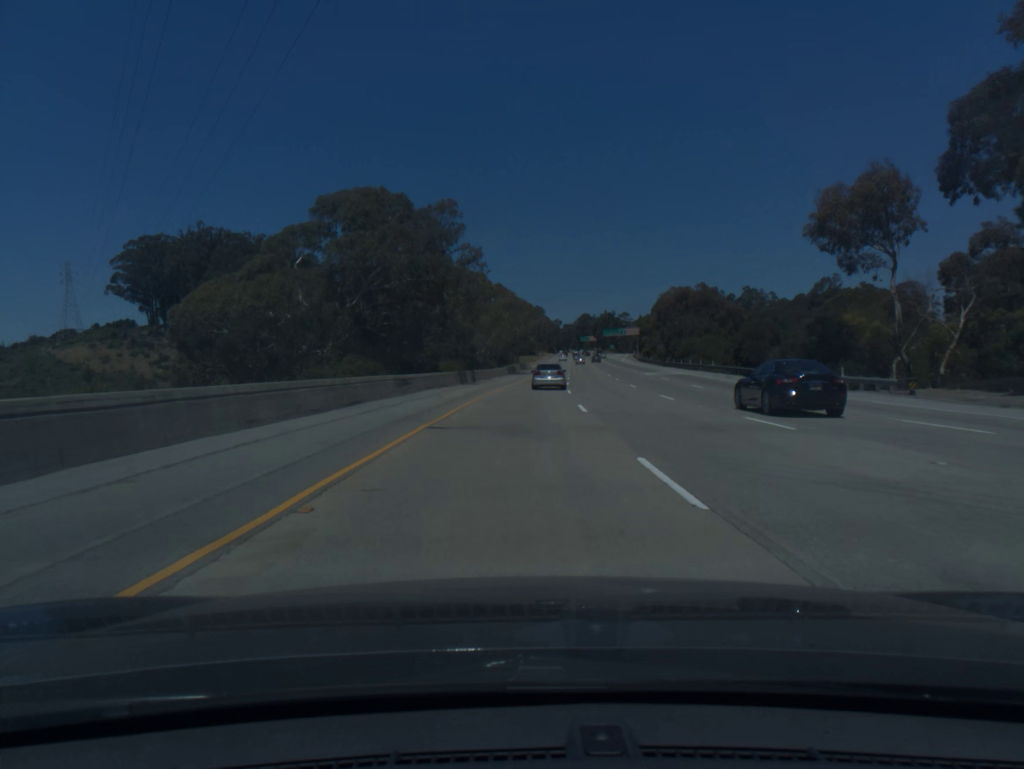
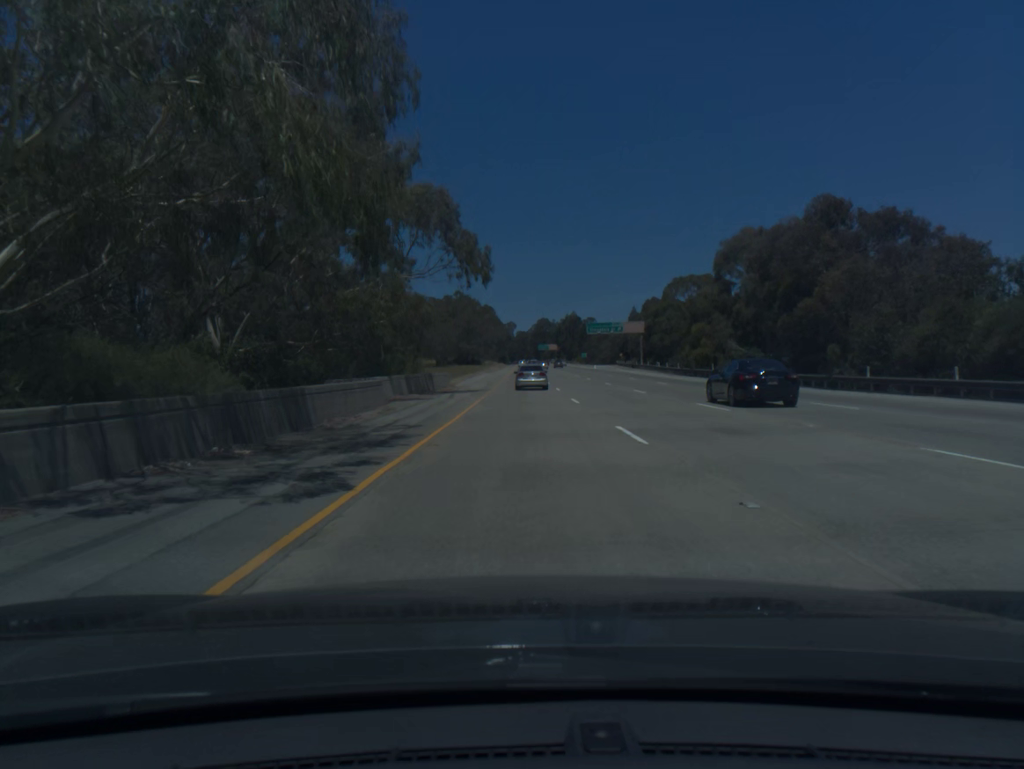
(+3.5, +82.0) m; +4°
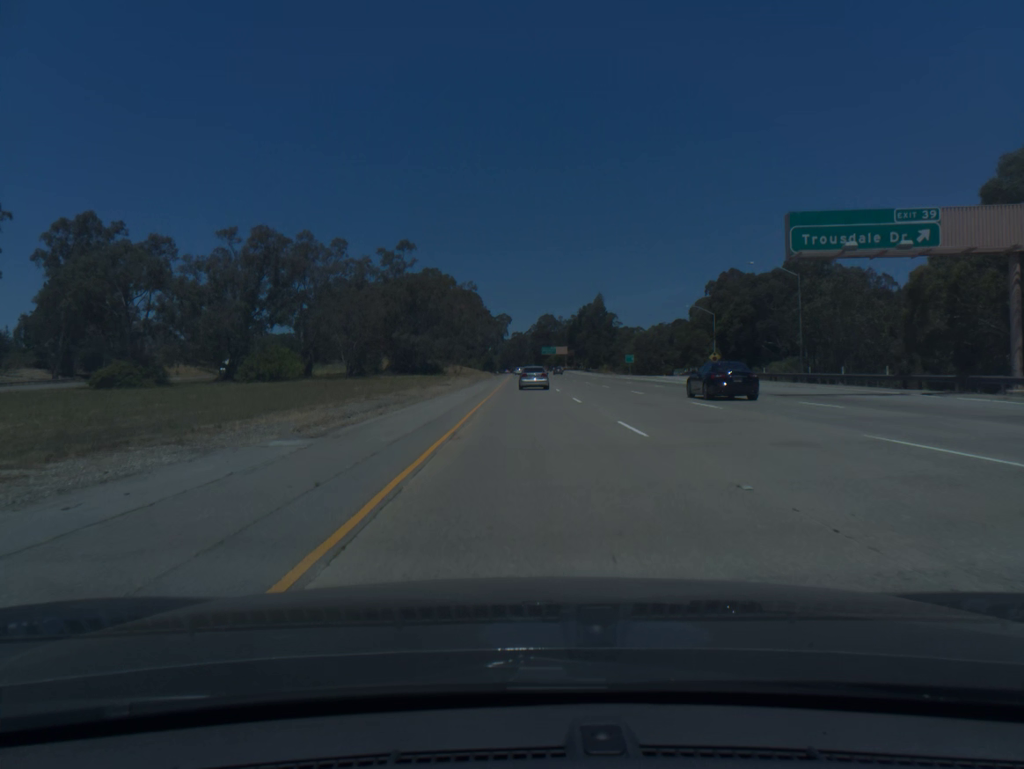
(+0.2, +100.9) m; 0°
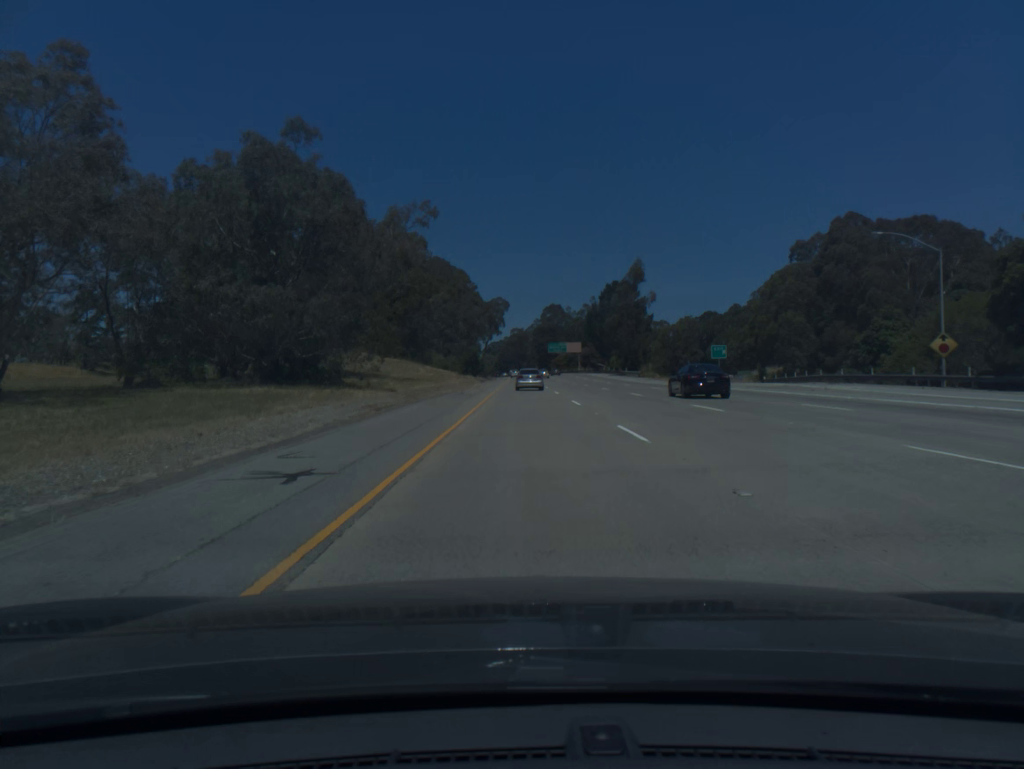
(+0.1, +59.4) m; 0°
